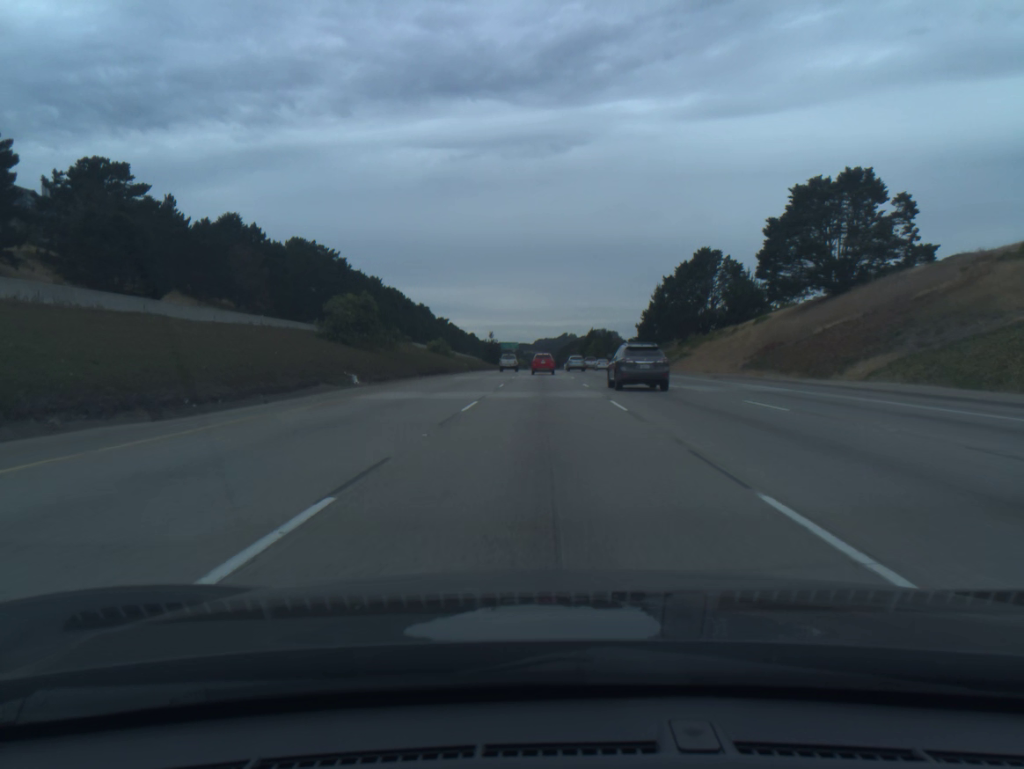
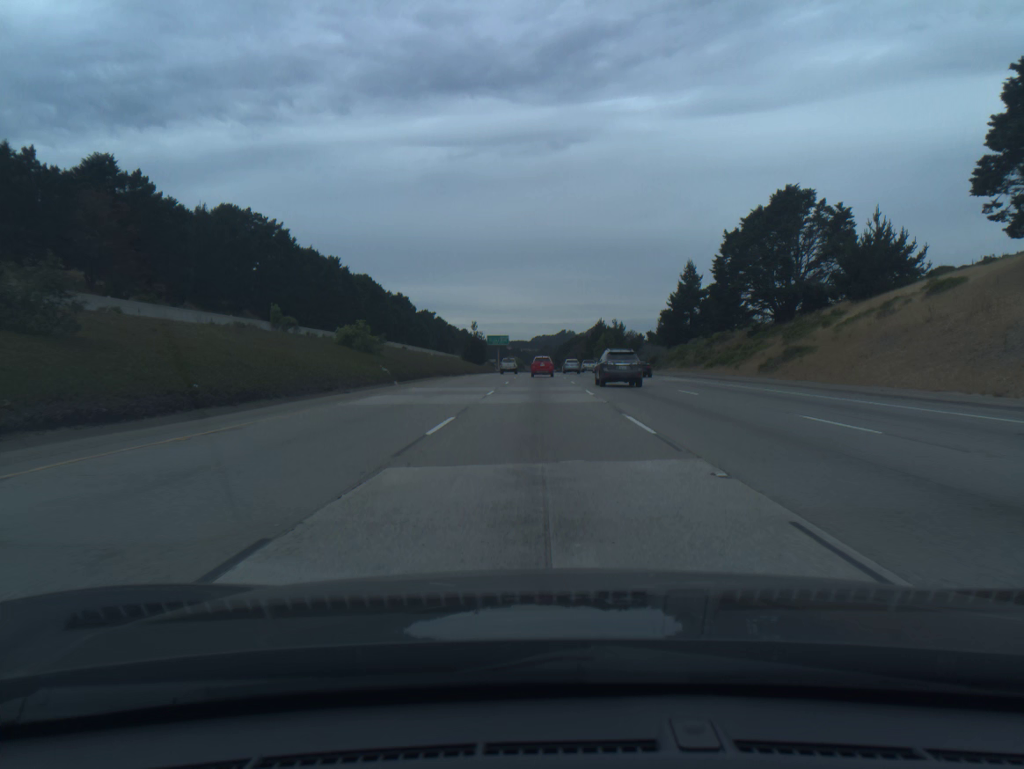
(+0.1, +48.7) m; 0°
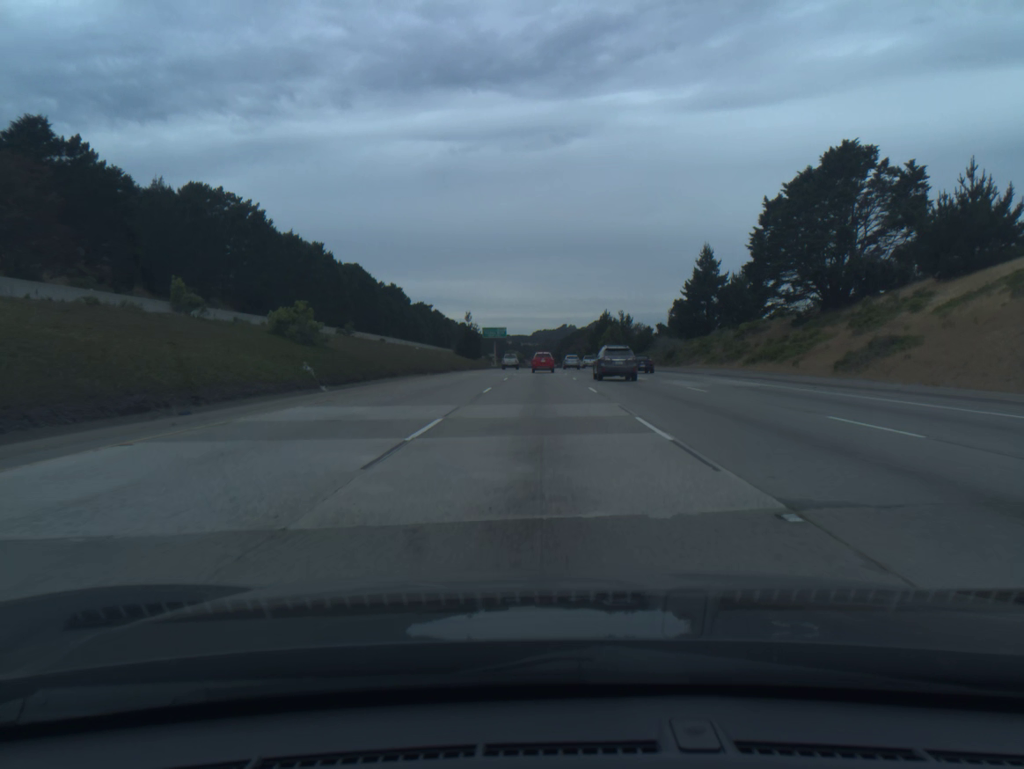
(0.0, +16.4) m; 0°
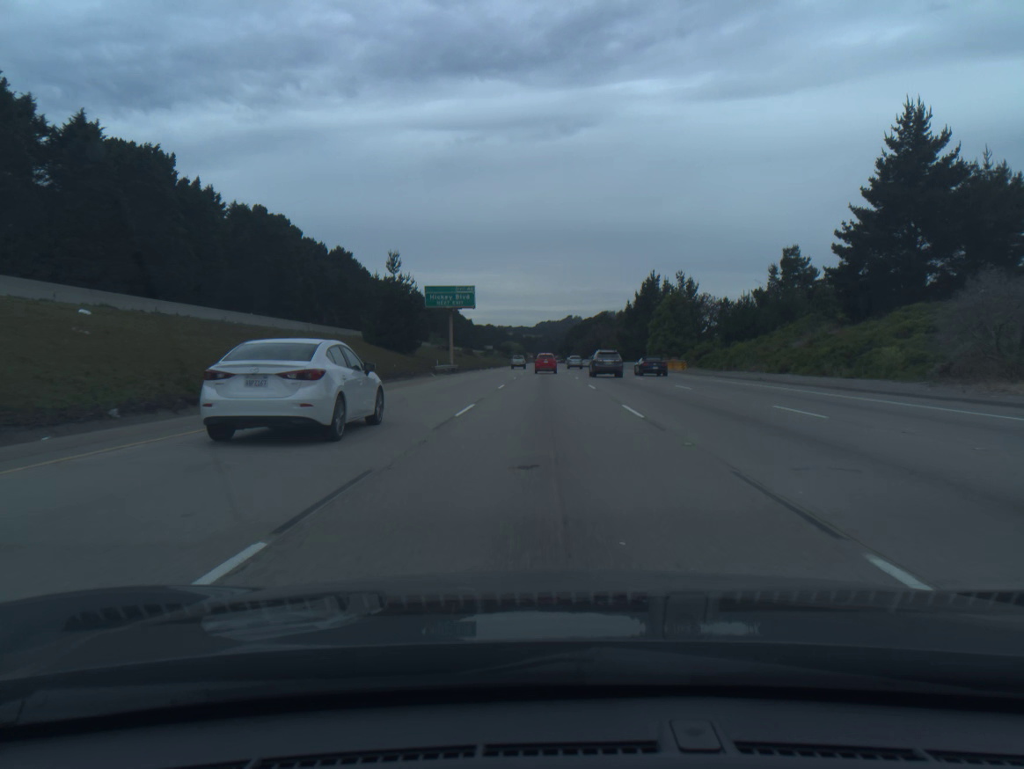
(-0.3, +82.9) m; 0°
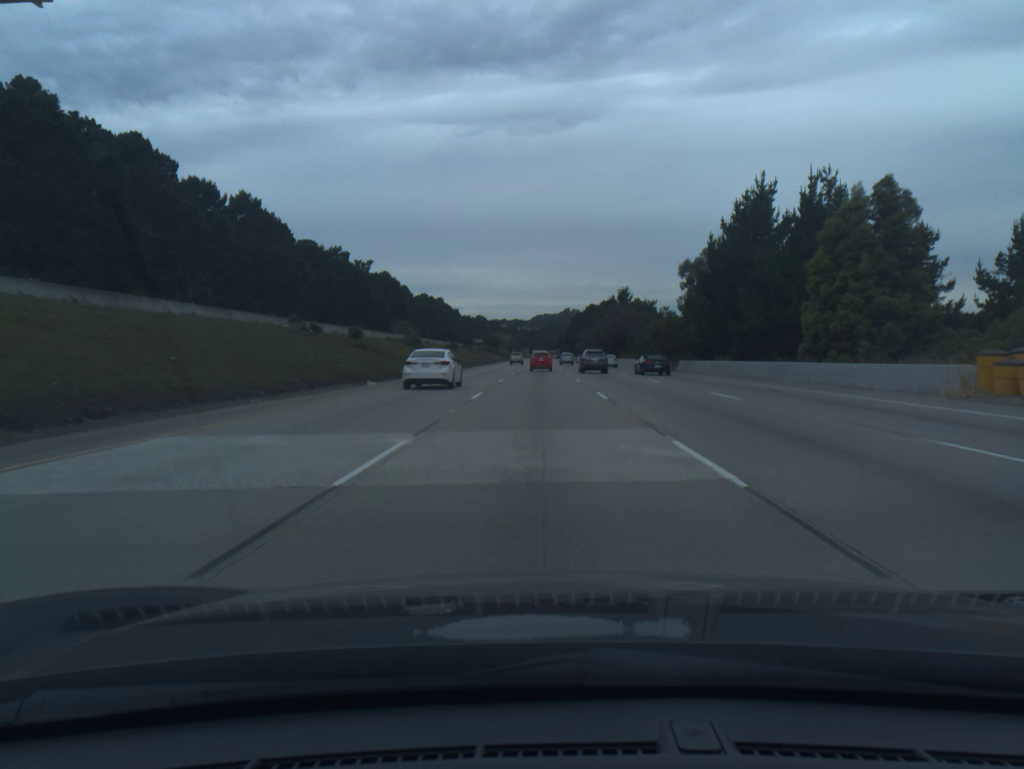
(+0.3, +67.0) m; 0°
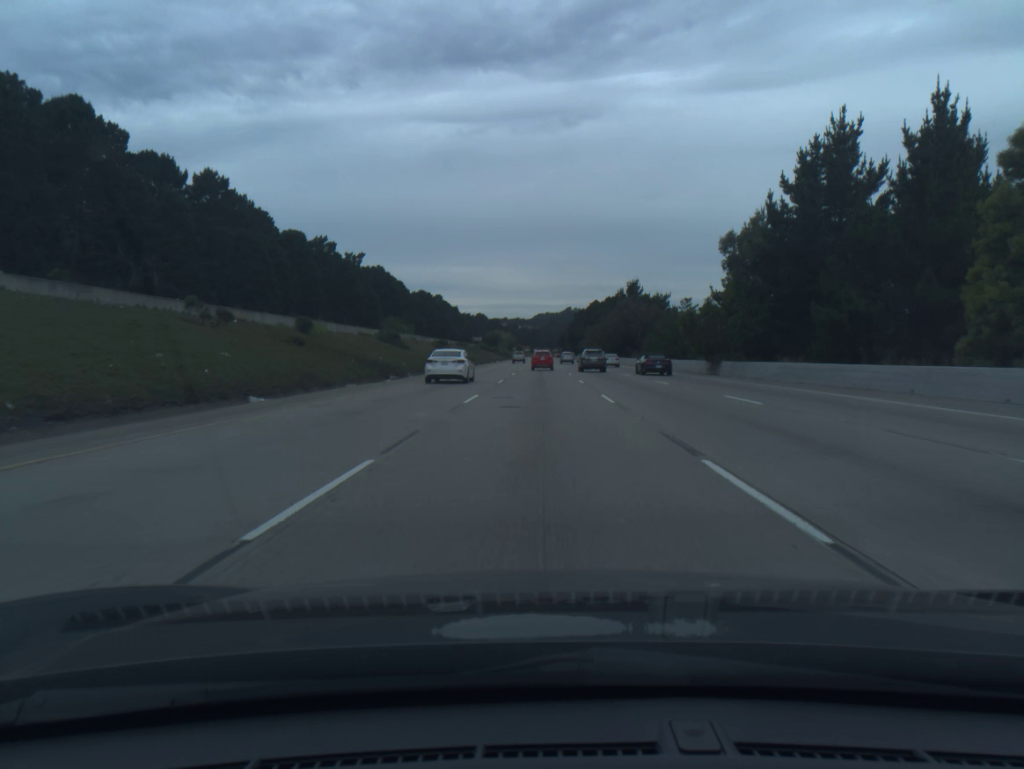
(0.0, +16.8) m; 0°
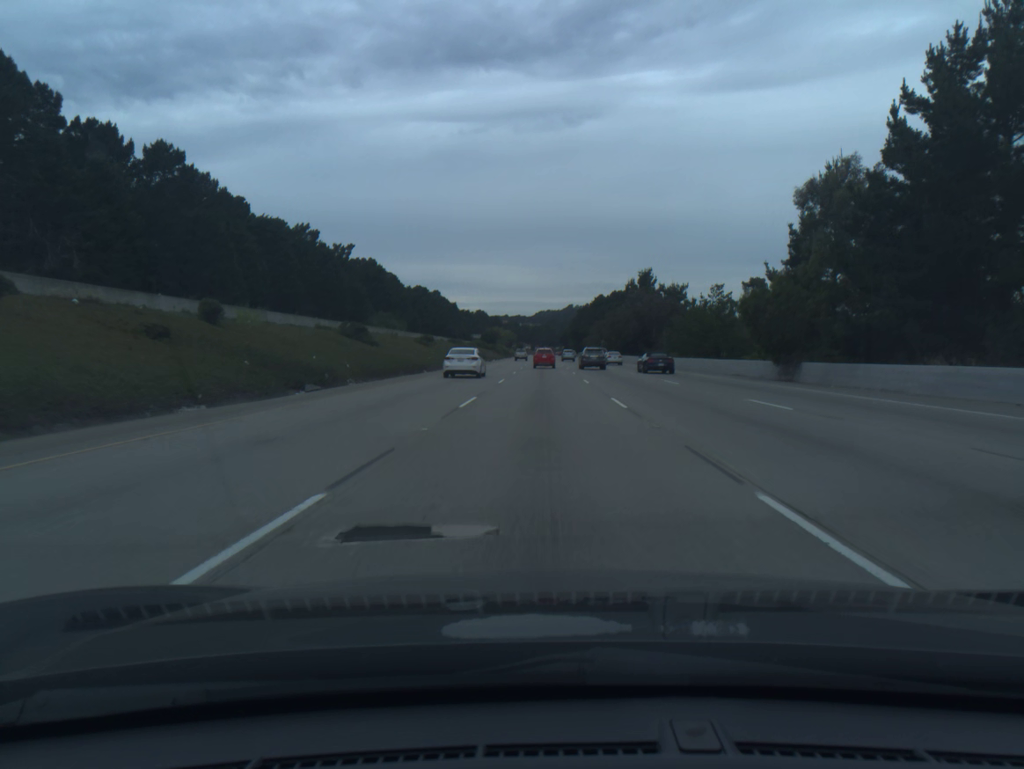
(0.0, +16.8) m; 0°
